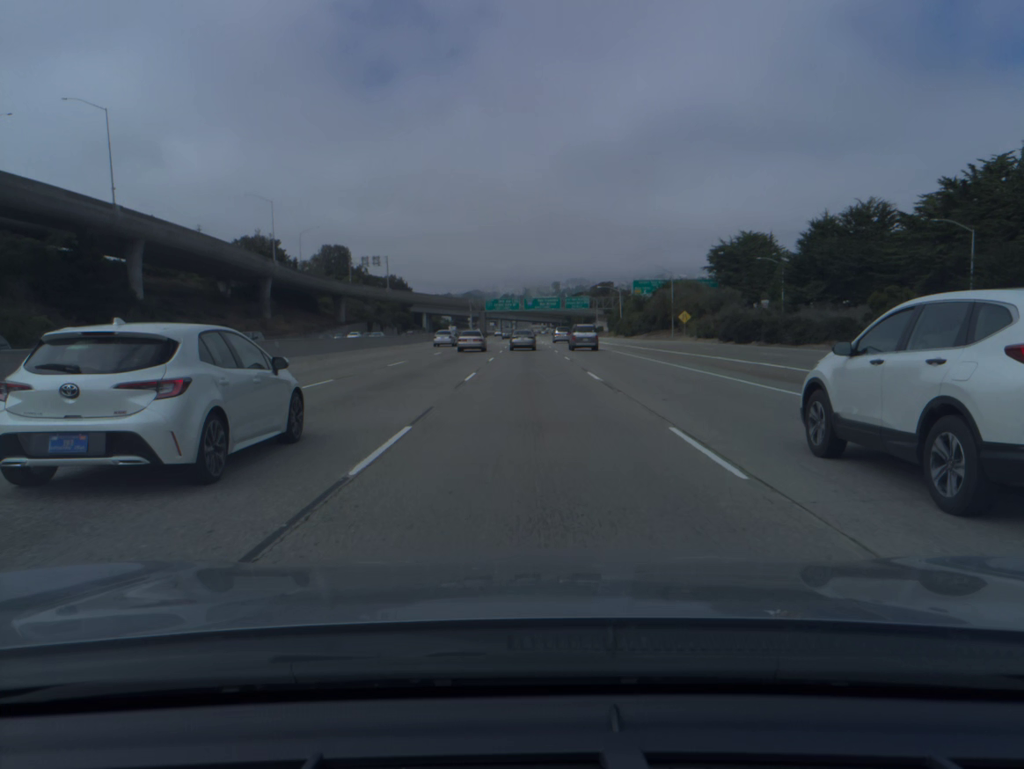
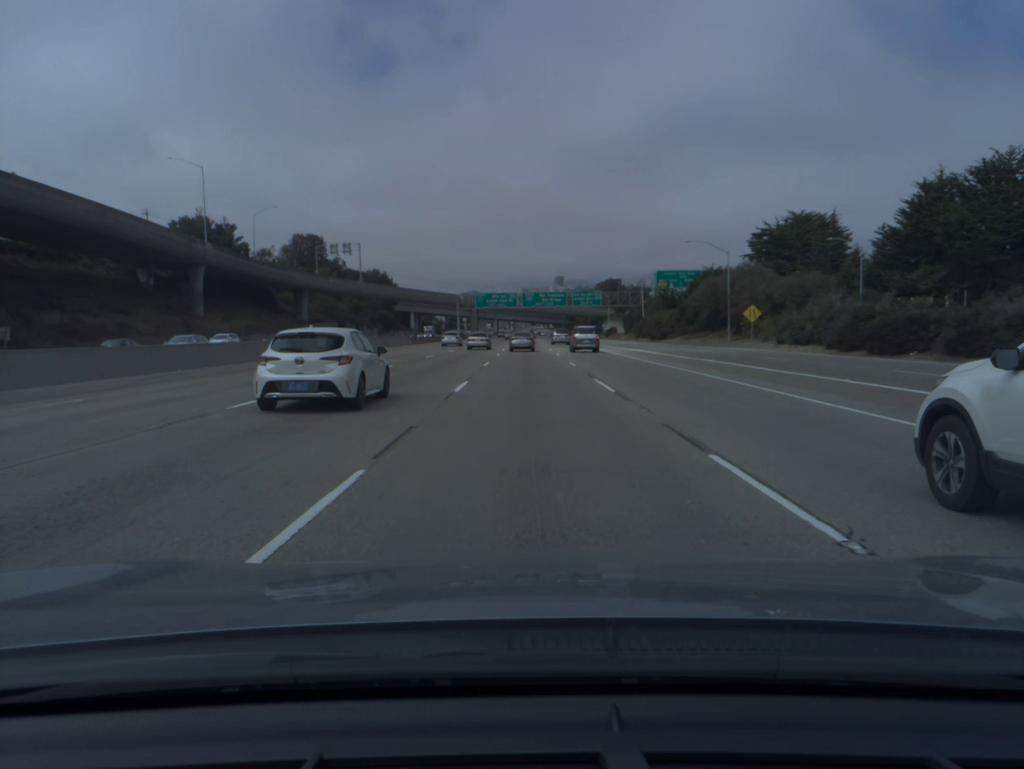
(0.0, +31.9) m; 0°
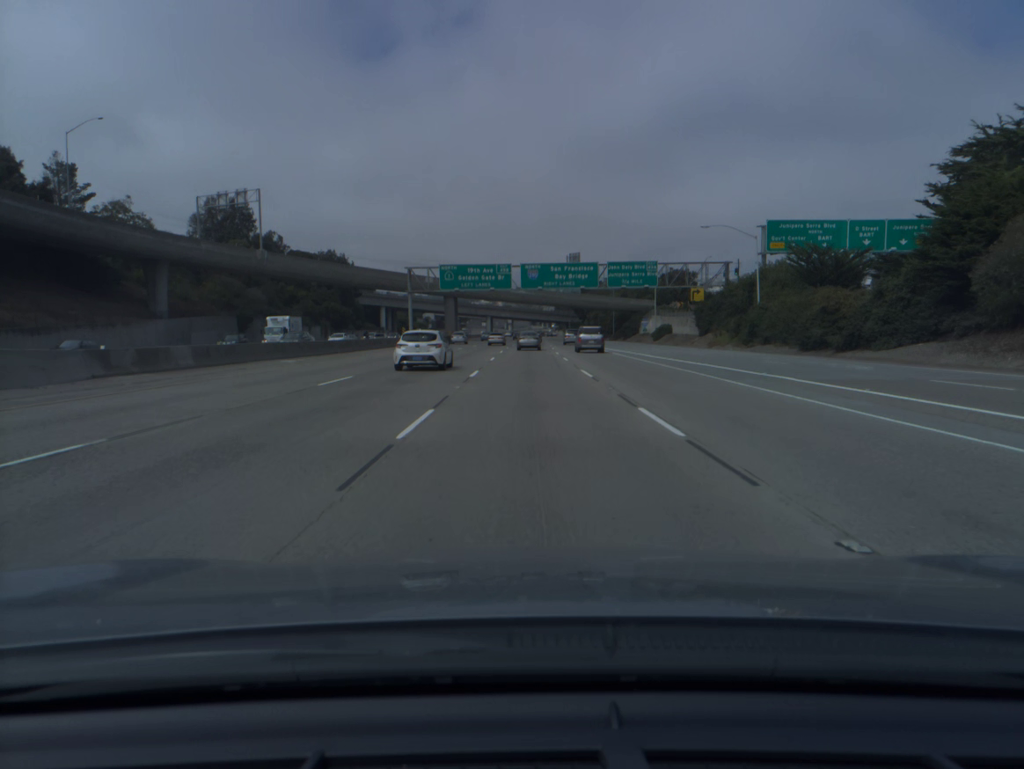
(0.0, +64.9) m; 0°
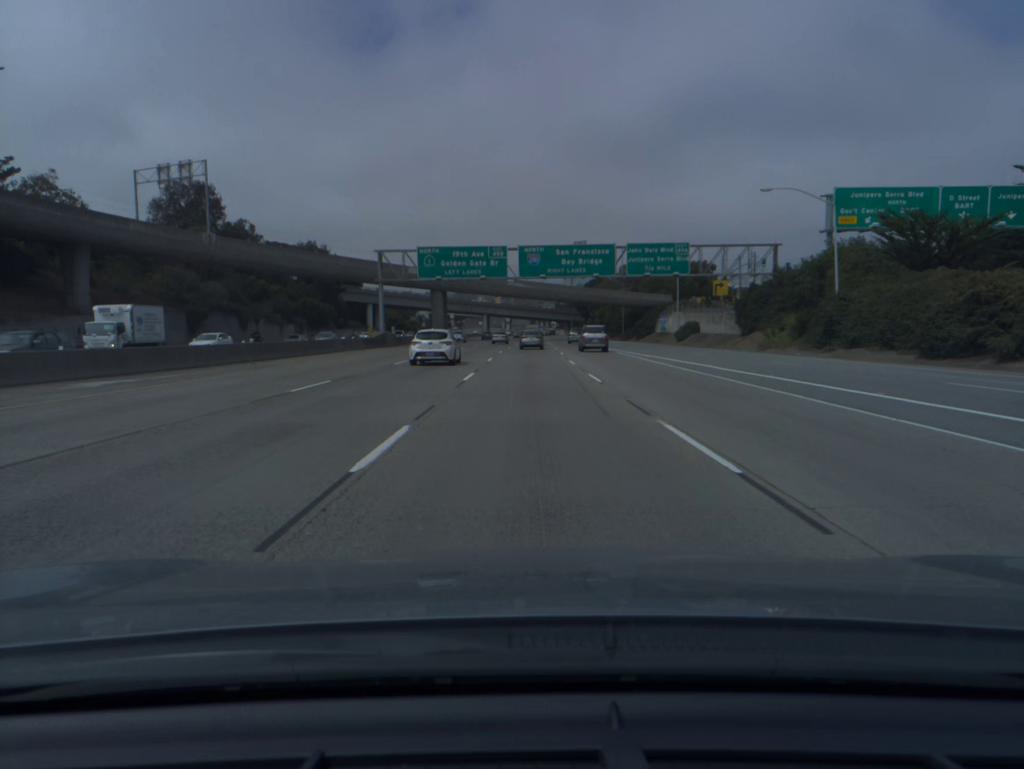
(0.0, +16.5) m; 0°
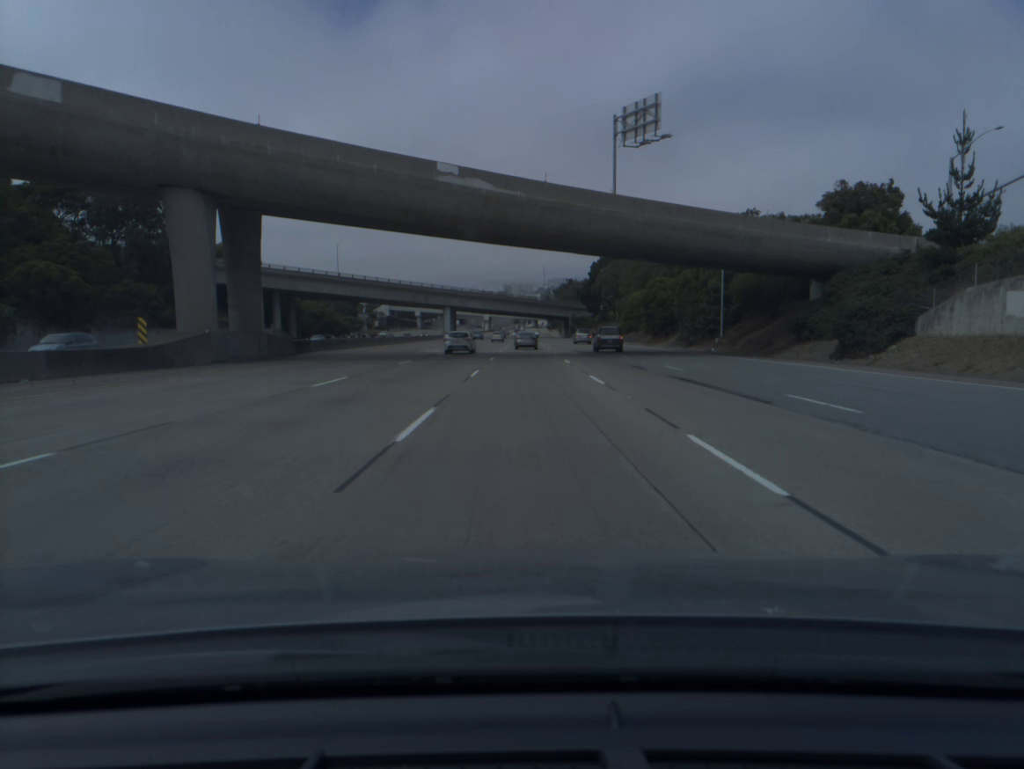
(+0.8, +83.6) m; +1°
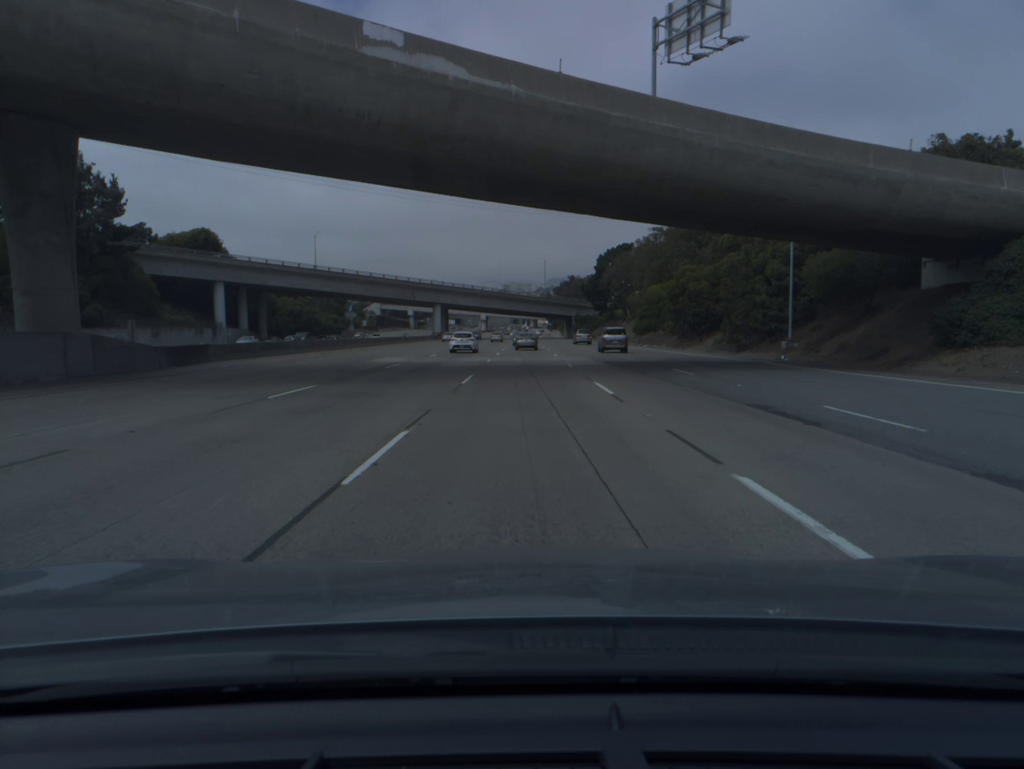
(0.0, +16.9) m; 0°
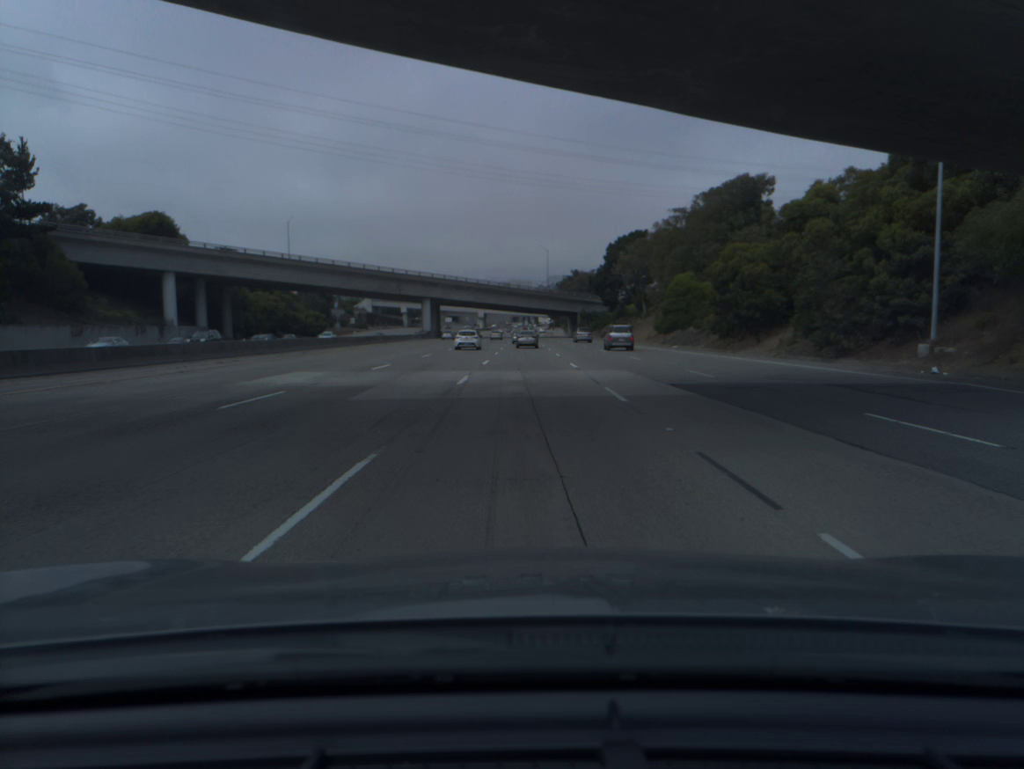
(0.0, +17.0) m; 0°
